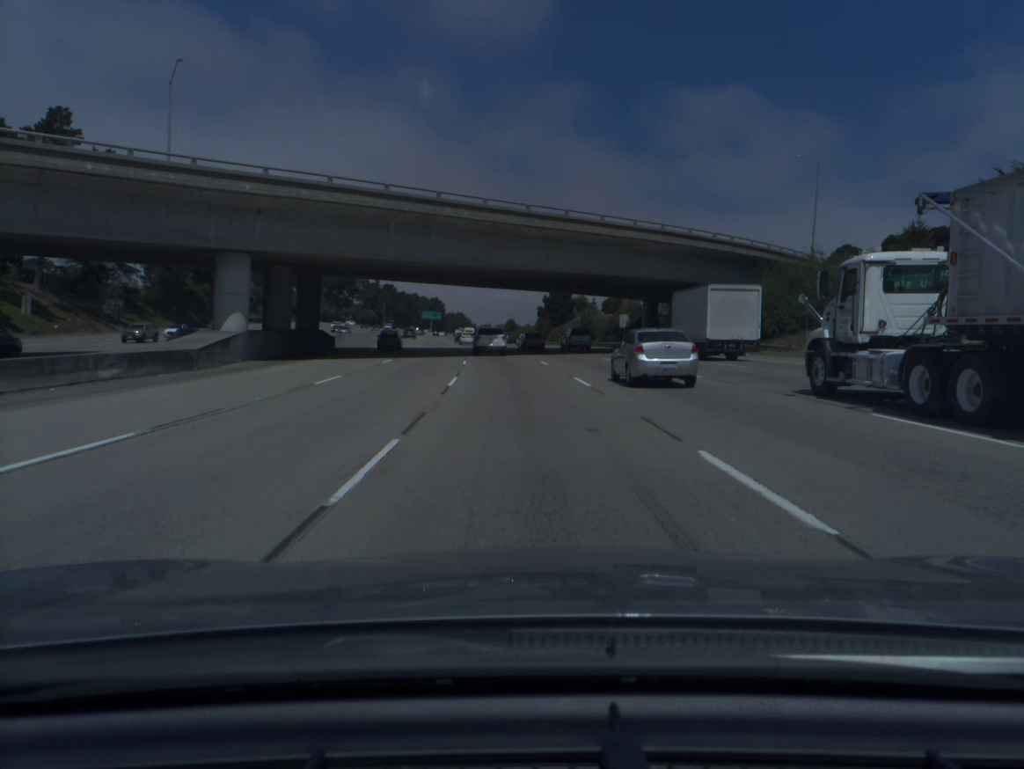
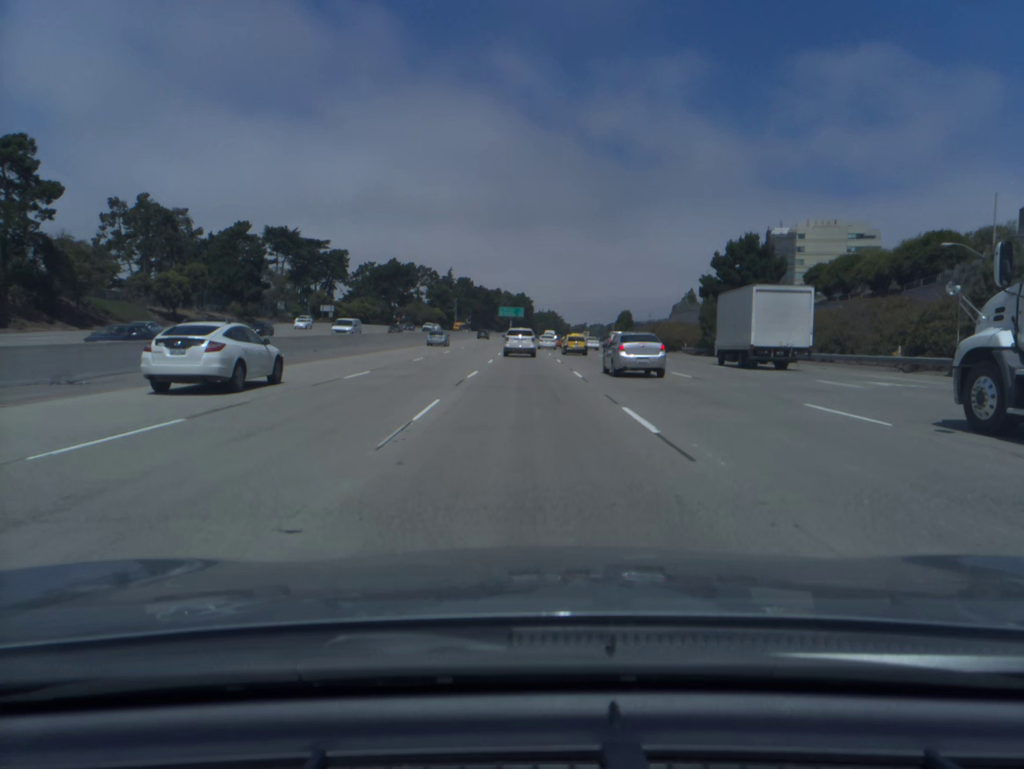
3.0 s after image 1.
(-4.8, +80.0) m; -7°
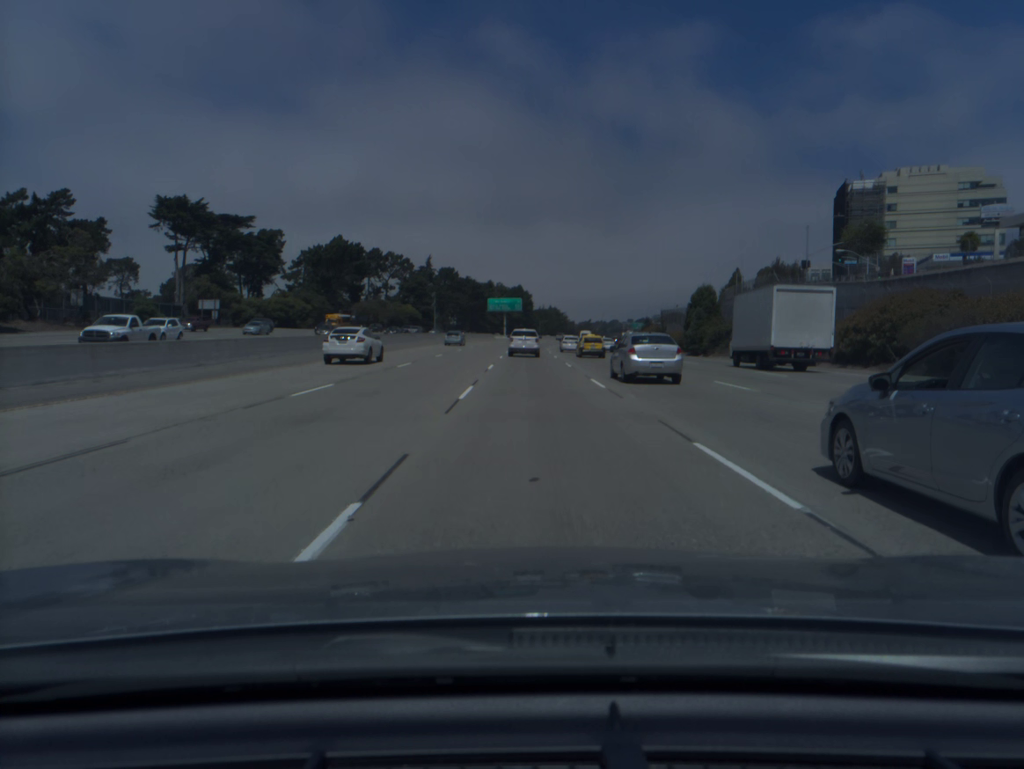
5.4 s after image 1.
(-0.4, +63.3) m; 0°
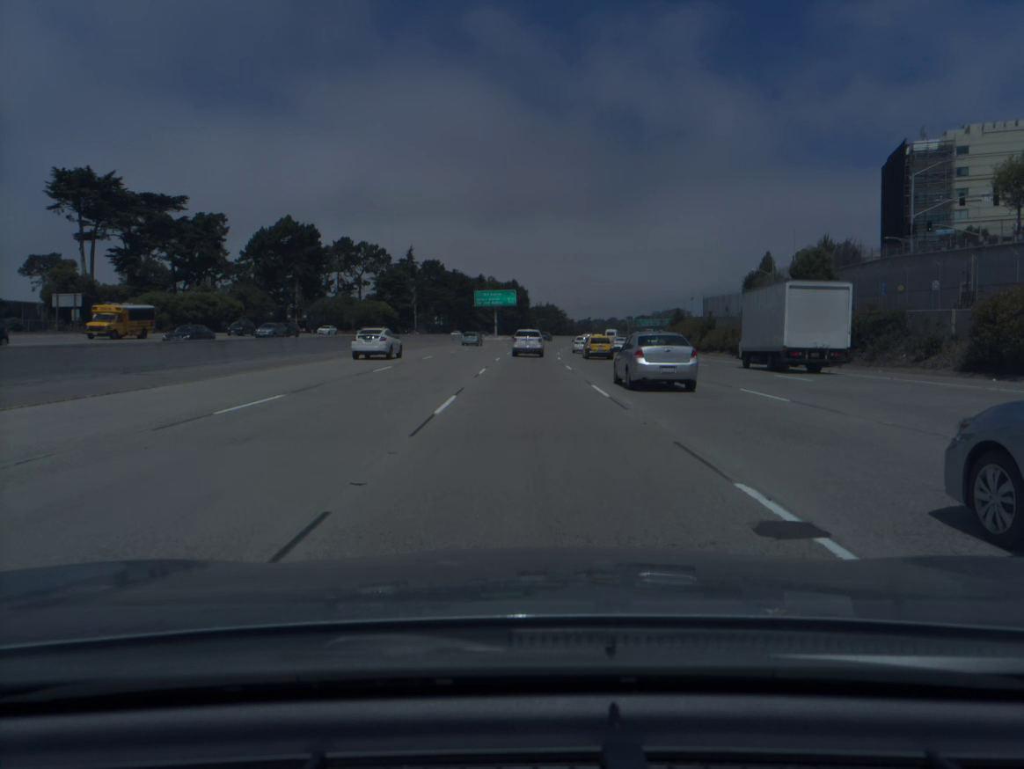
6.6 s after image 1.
(+0.1, +31.8) m; 0°
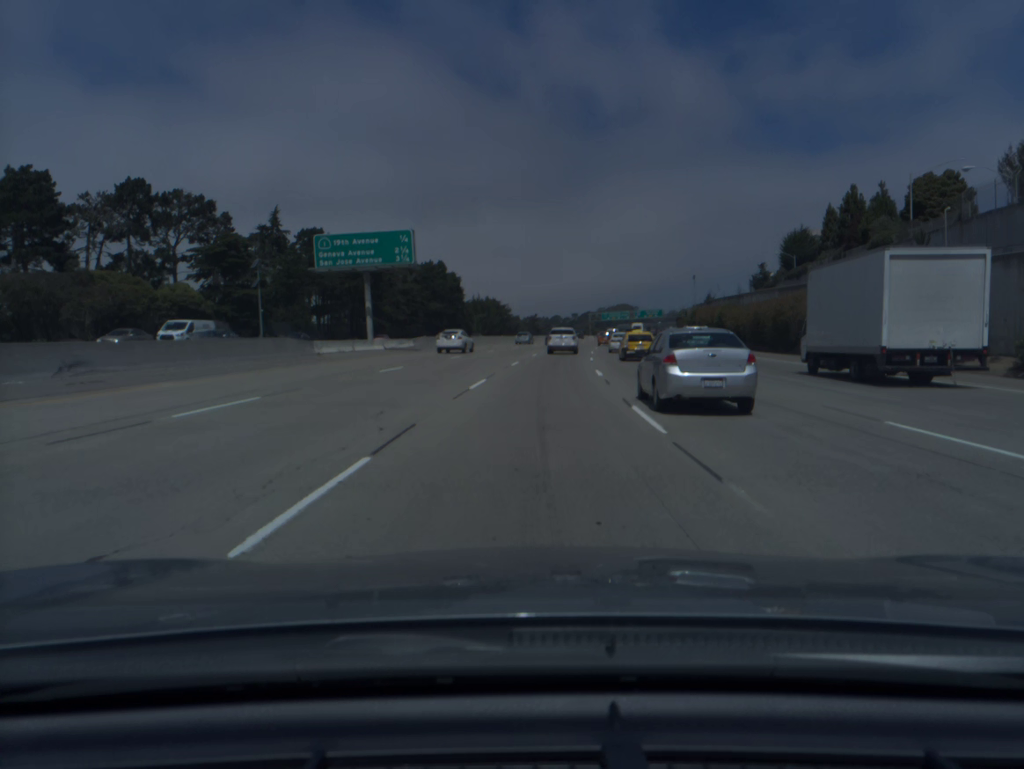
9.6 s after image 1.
(+1.8, +79.8) m; +4°
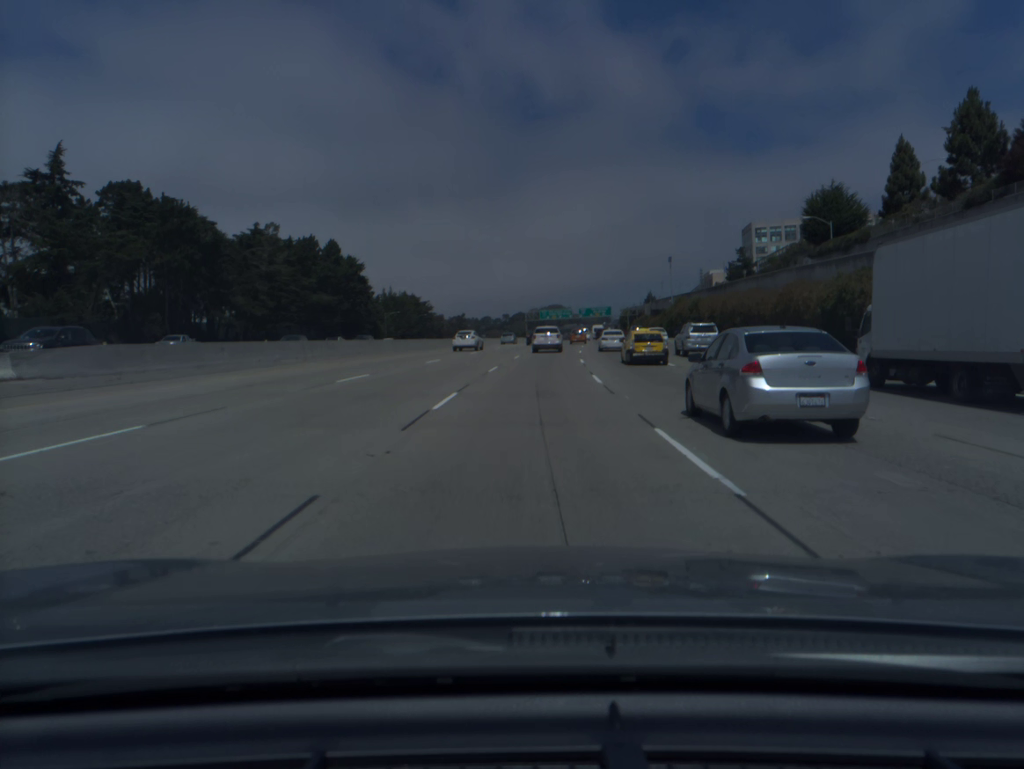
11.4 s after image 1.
(+2.2, +47.7) m; +5°
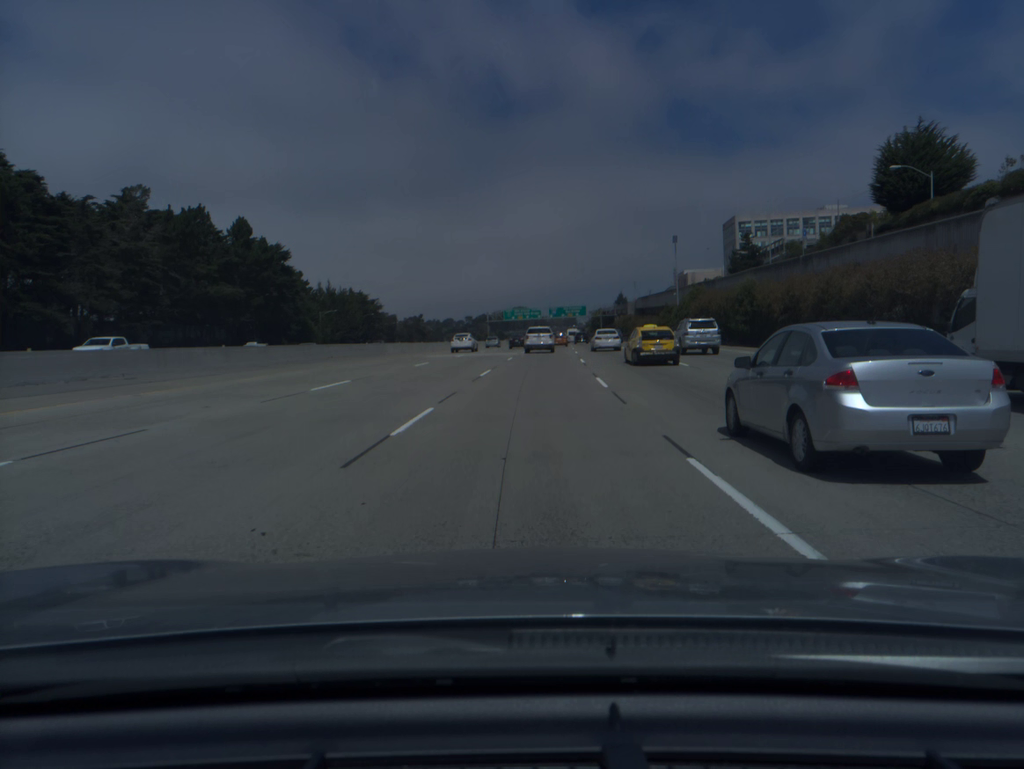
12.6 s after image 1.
(+0.7, +31.9) m; +3°
